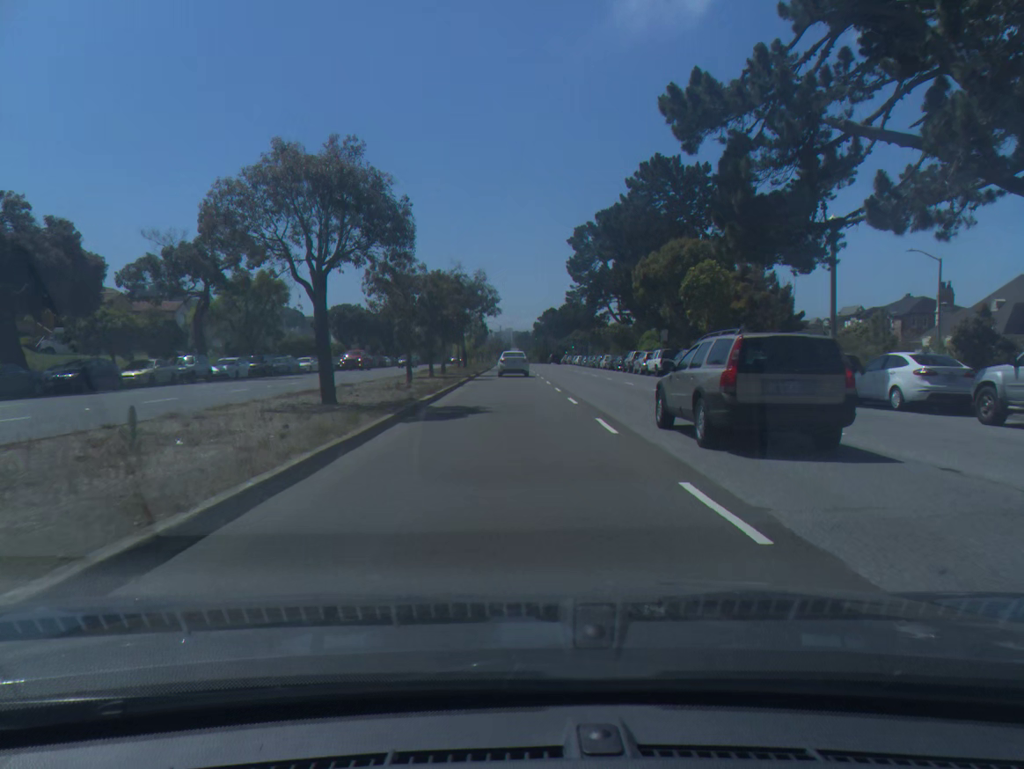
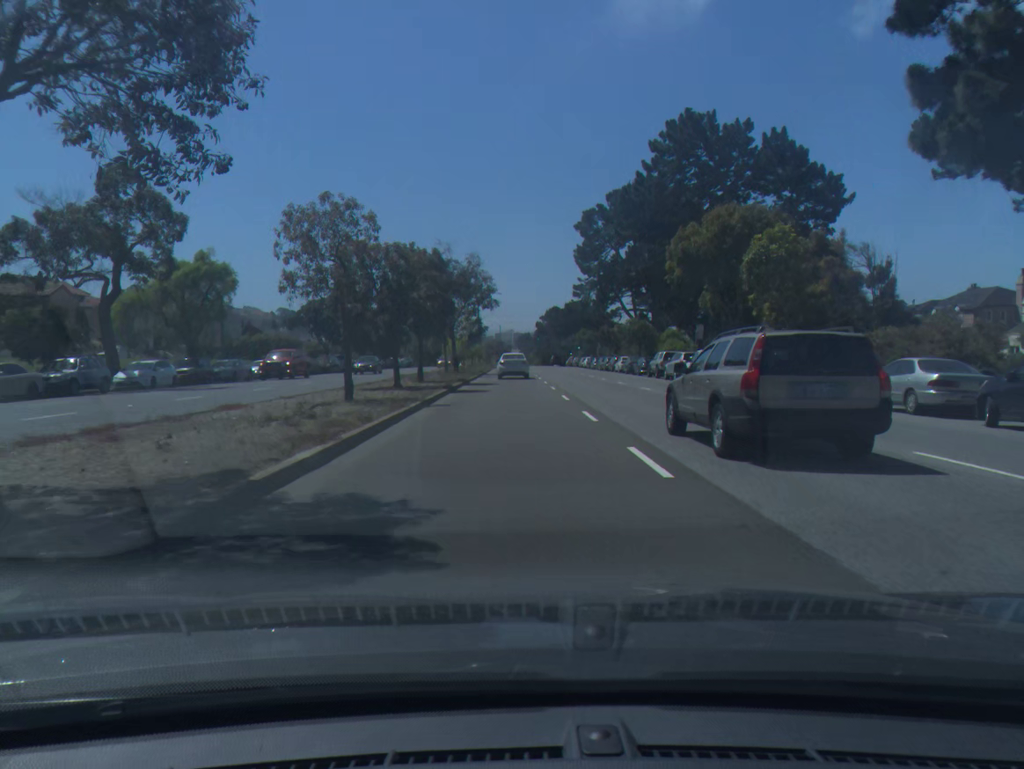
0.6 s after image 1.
(0.0, +12.0) m; 0°
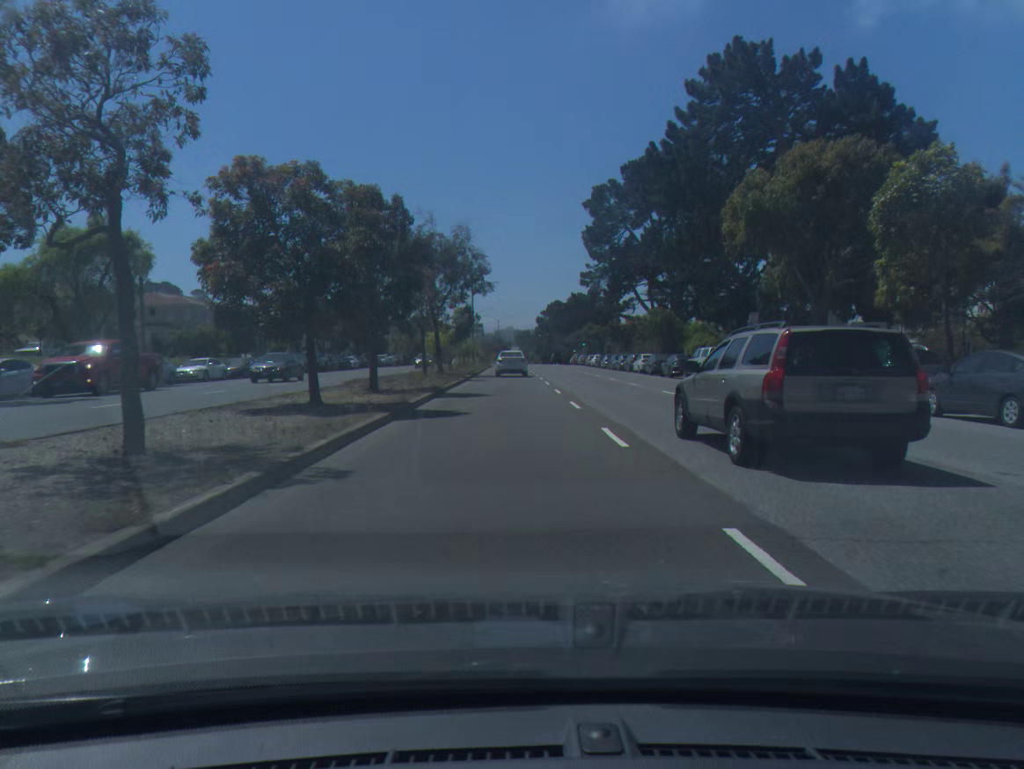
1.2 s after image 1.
(0.0, +11.9) m; 0°
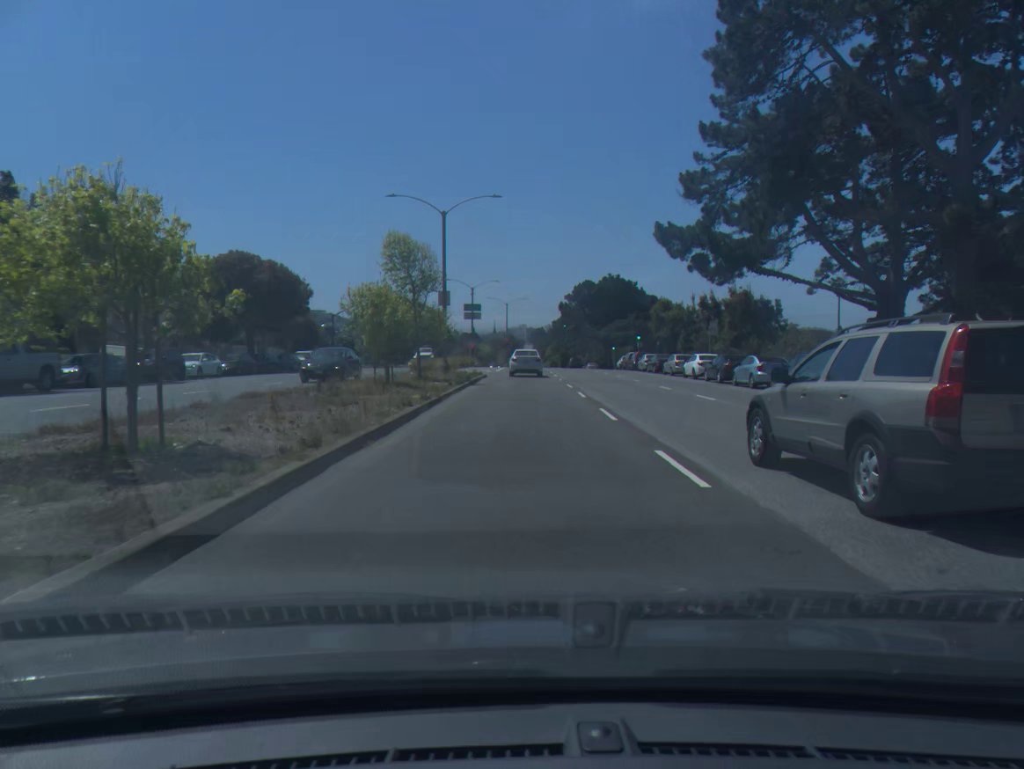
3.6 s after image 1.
(-0.4, +46.7) m; -1°
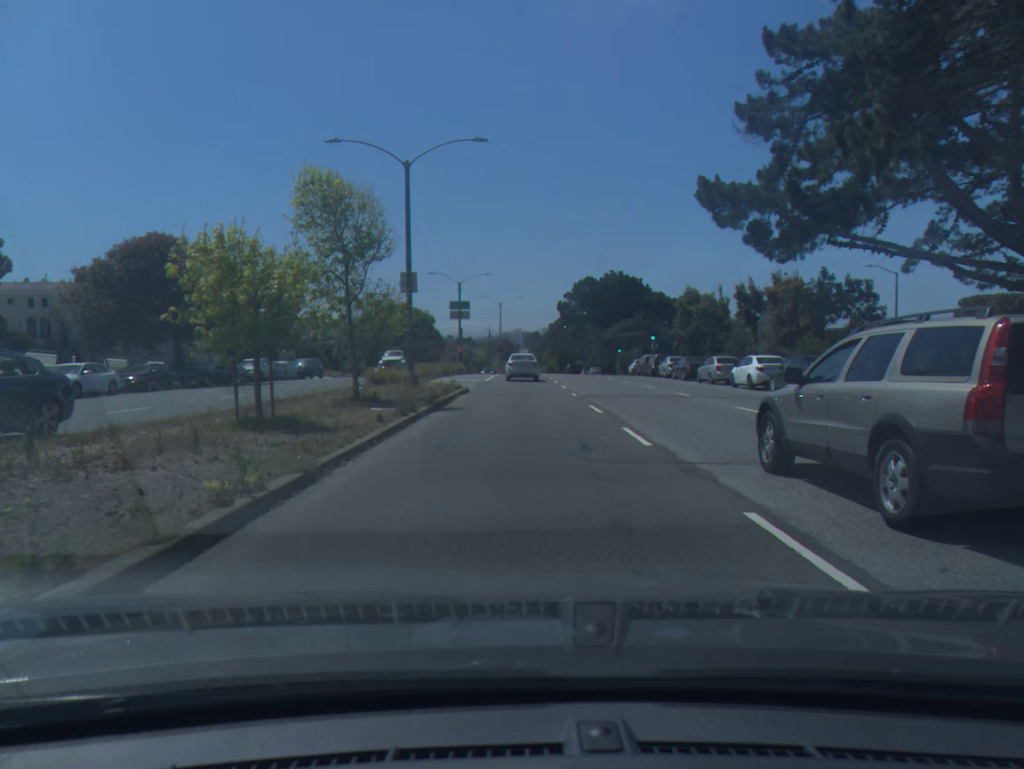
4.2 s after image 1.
(+0.1, +11.4) m; 0°
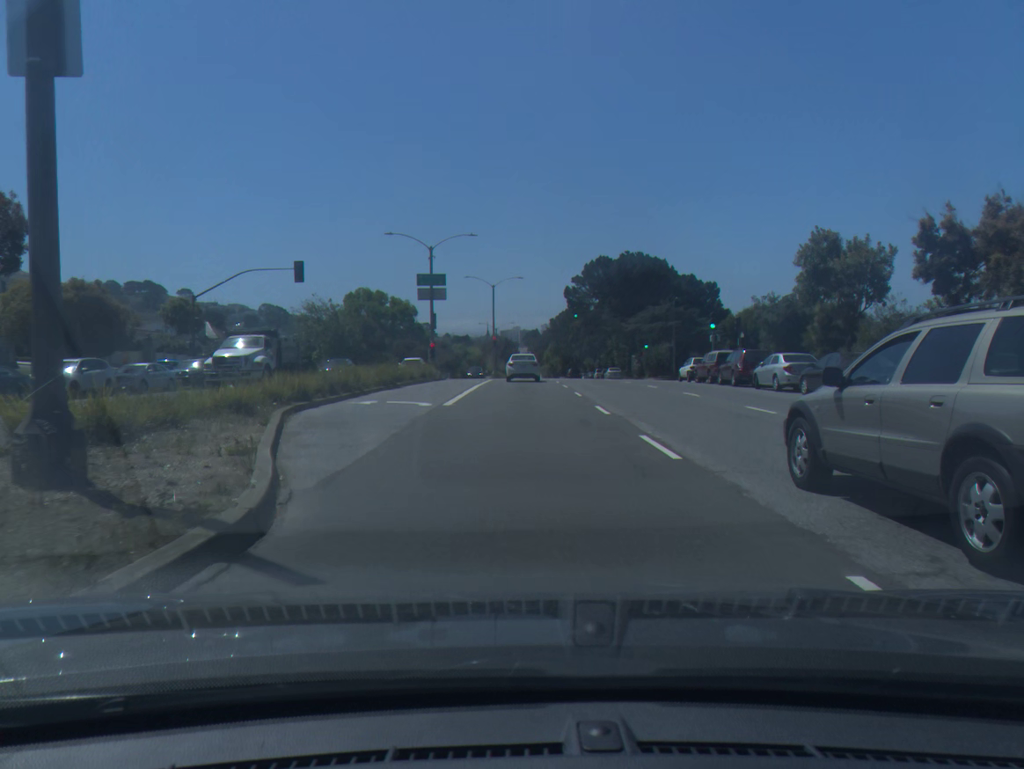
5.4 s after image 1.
(0.0, +22.8) m; 0°
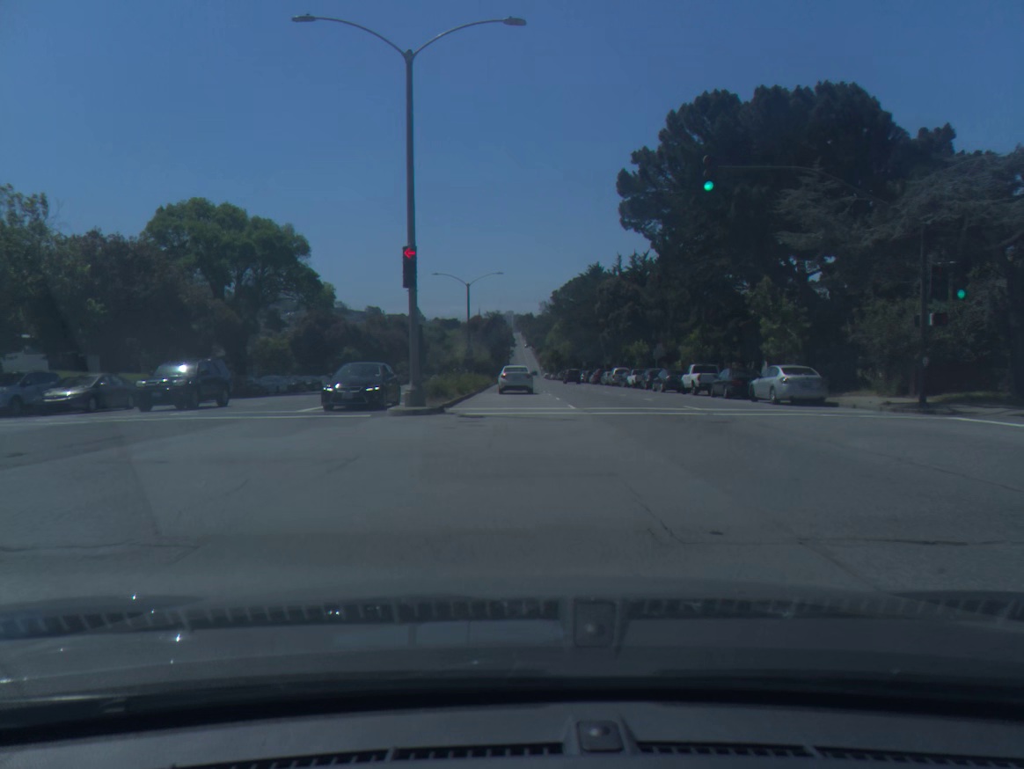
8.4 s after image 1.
(+0.2, +57.7) m; +1°
